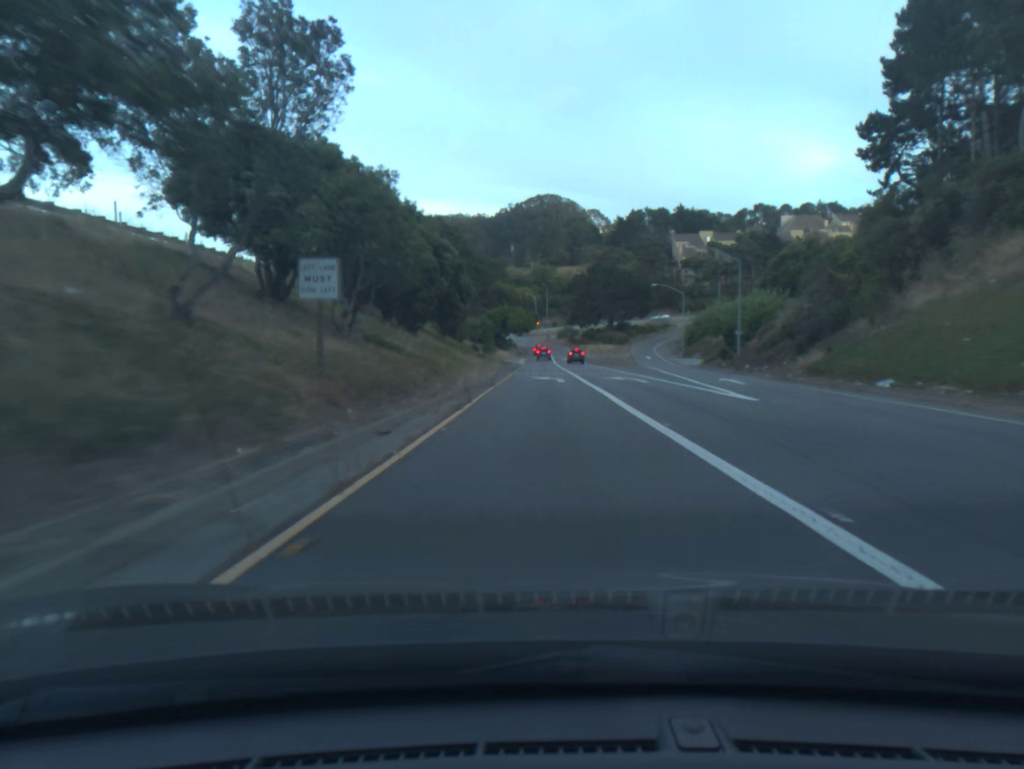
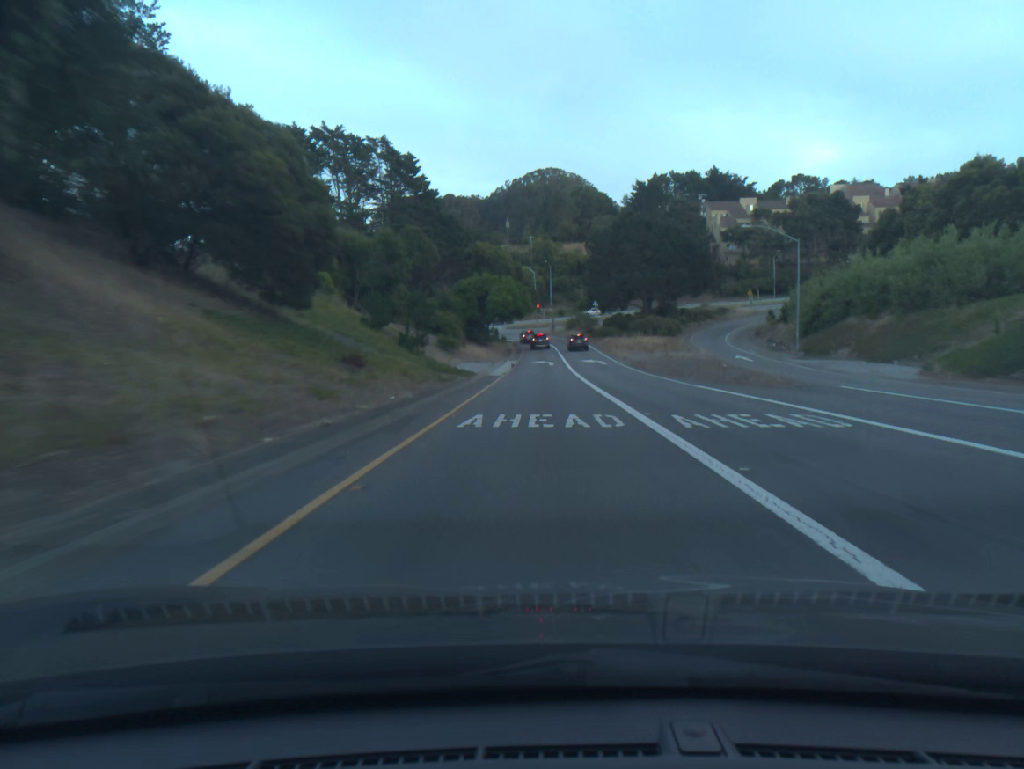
(0.0, +49.7) m; 0°
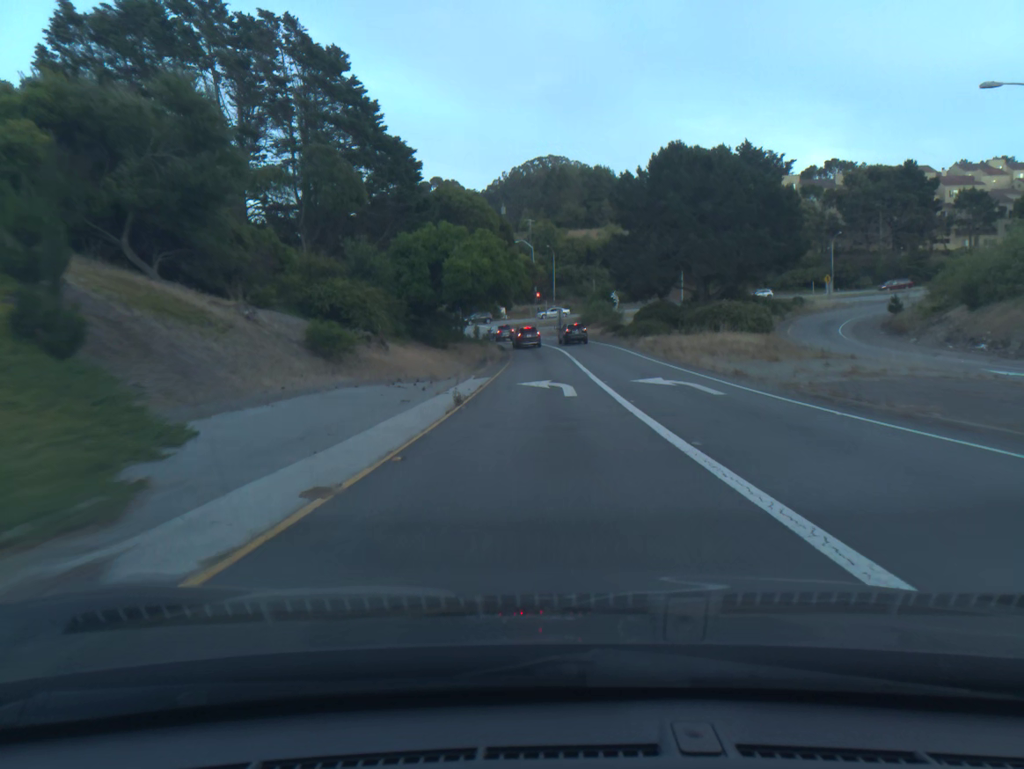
(0.0, +34.6) m; 0°
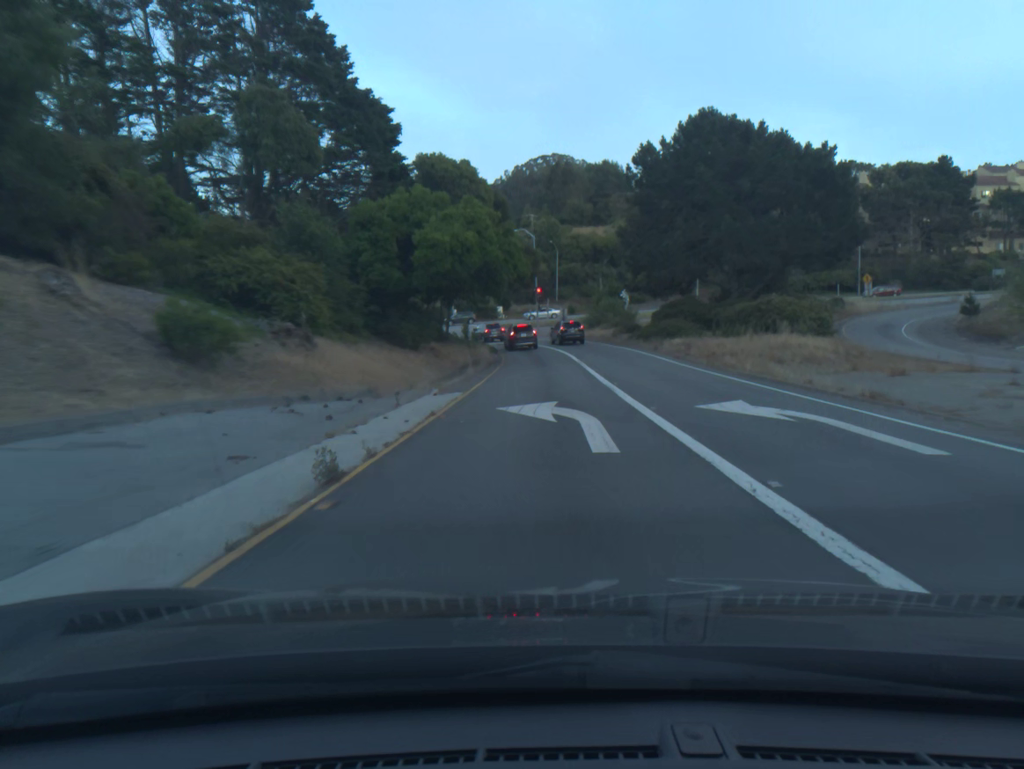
(0.0, +10.6) m; 0°
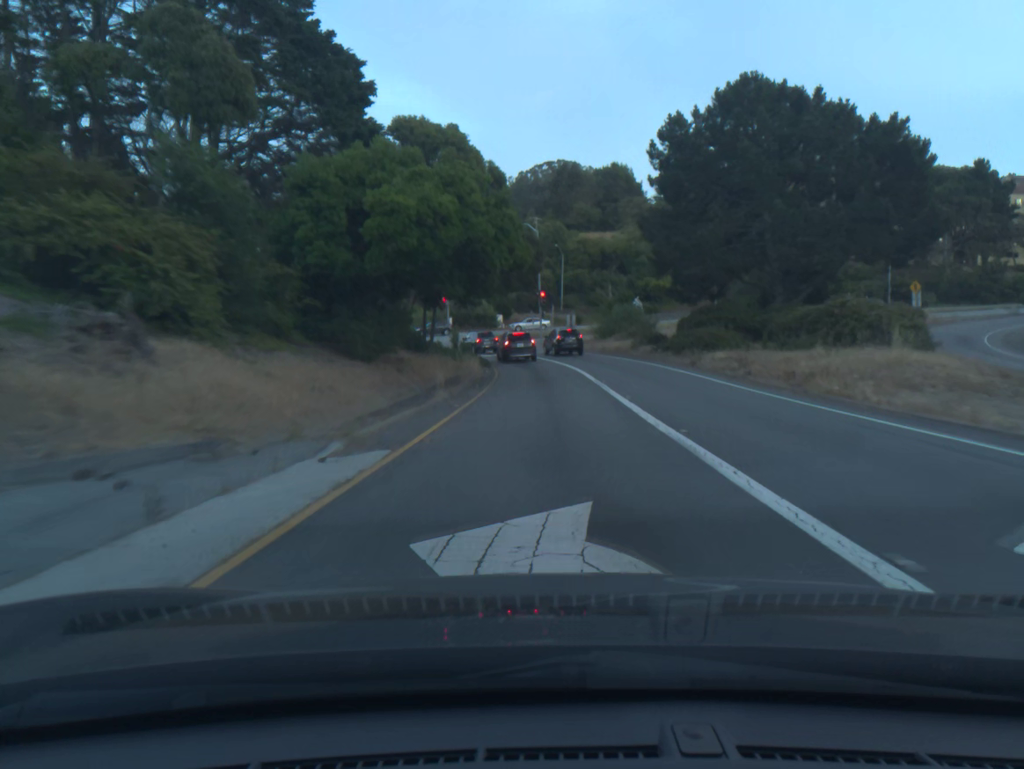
(0.0, +9.9) m; 0°
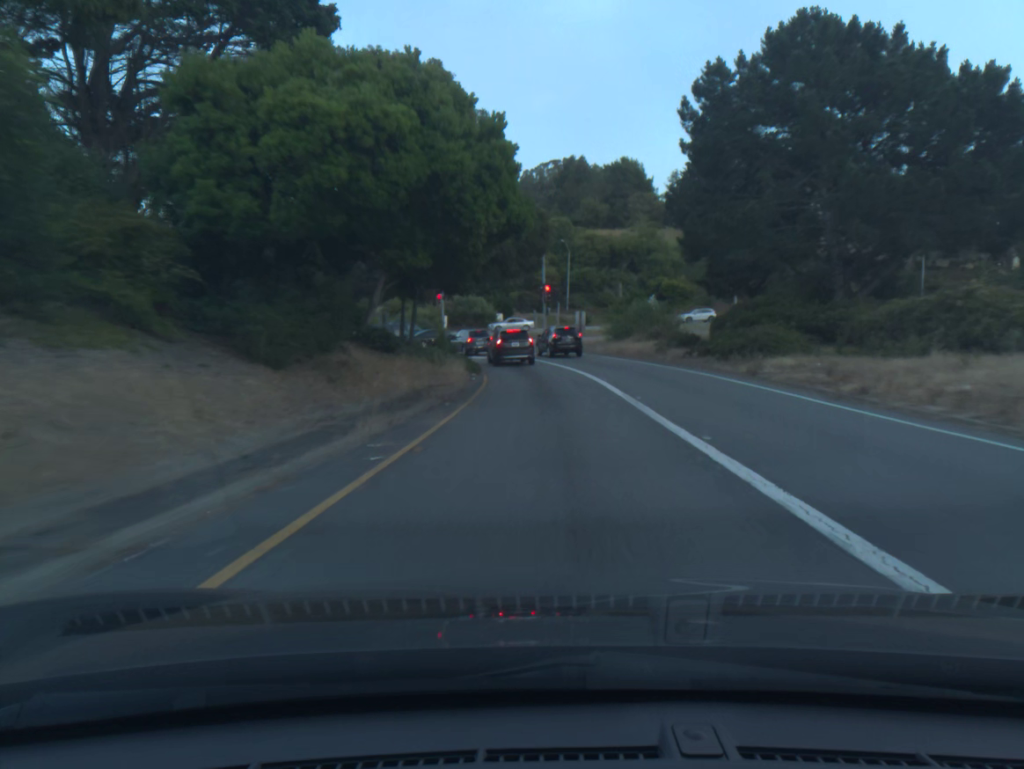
(0.0, +8.9) m; 0°
